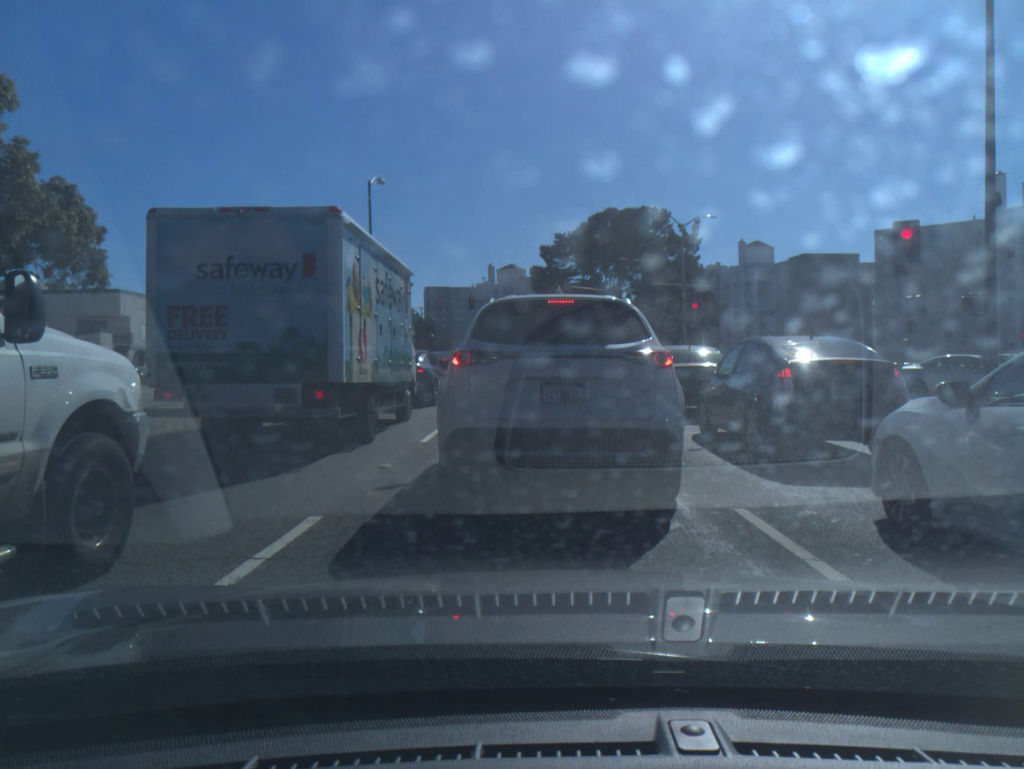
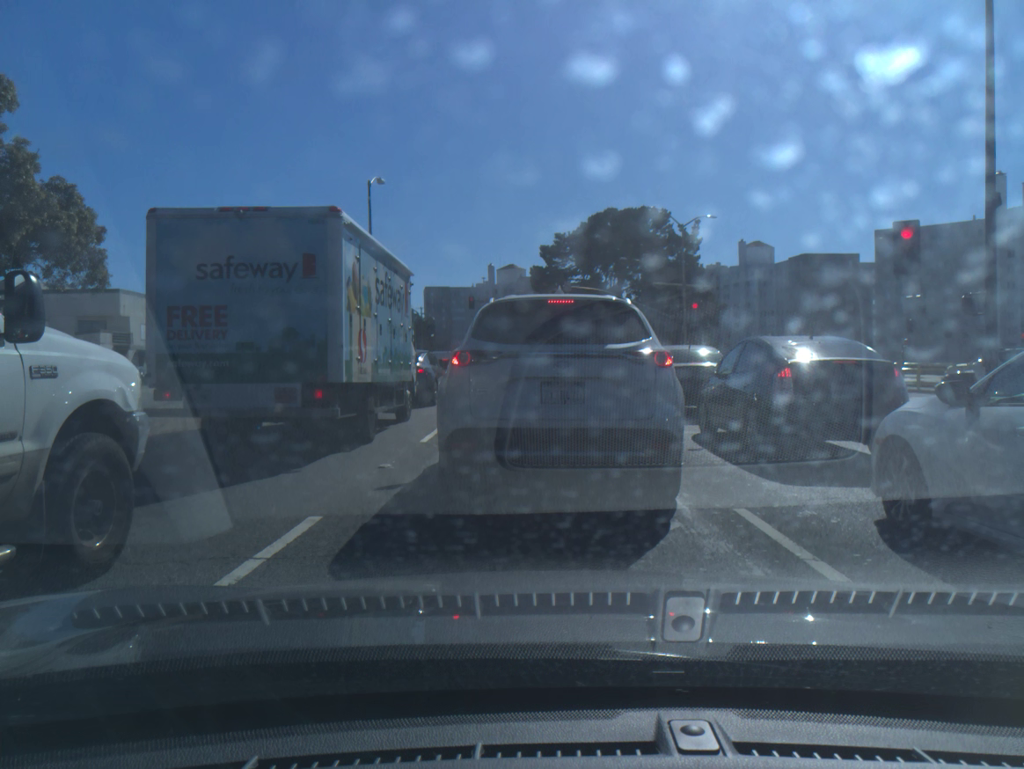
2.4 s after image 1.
(0.0, +0.1) m; 0°
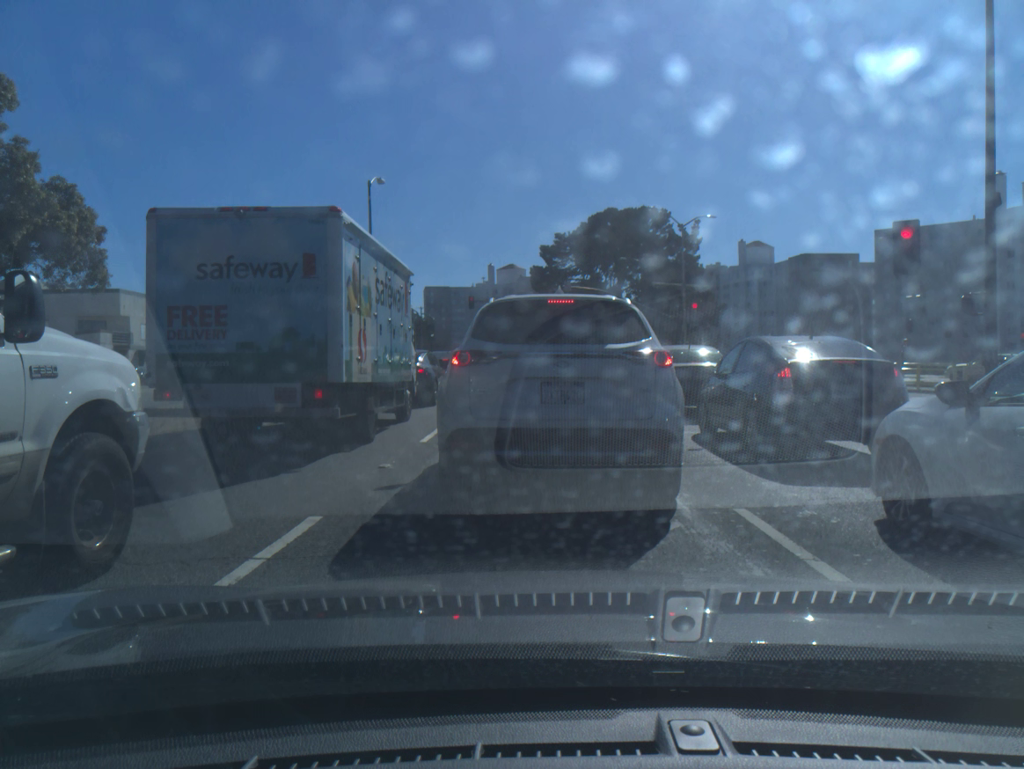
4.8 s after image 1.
(0.0, 0.0) m; 0°
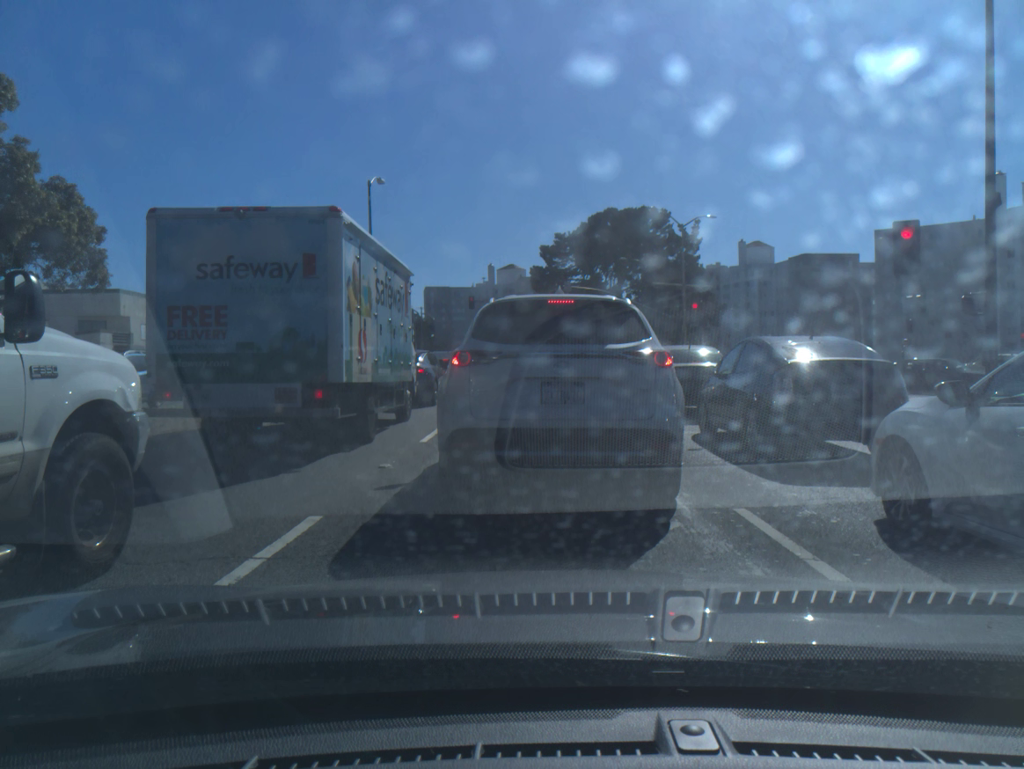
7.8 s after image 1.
(0.0, 0.0) m; 0°
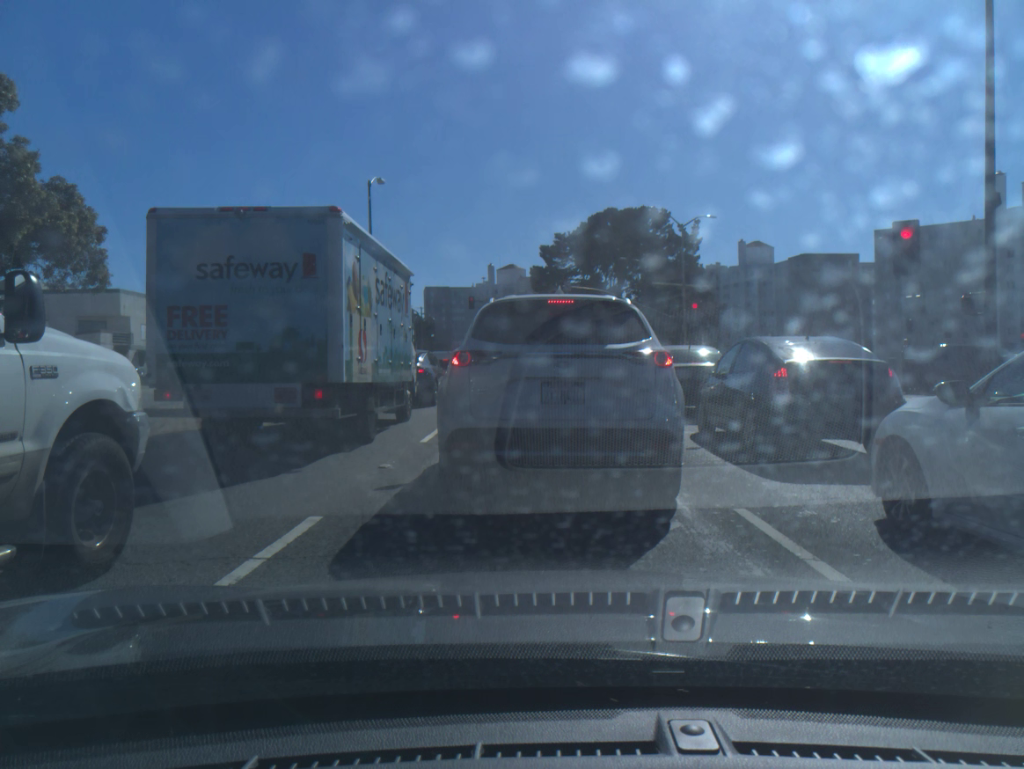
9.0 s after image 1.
(0.0, 0.0) m; 0°
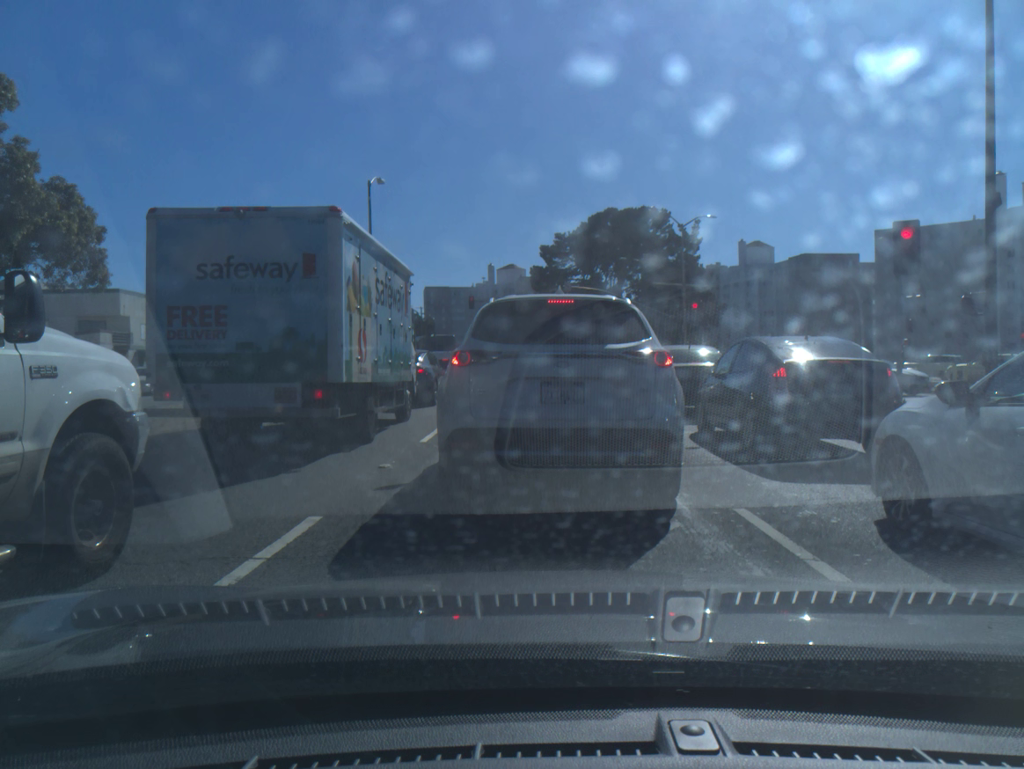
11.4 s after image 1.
(0.0, 0.0) m; 0°
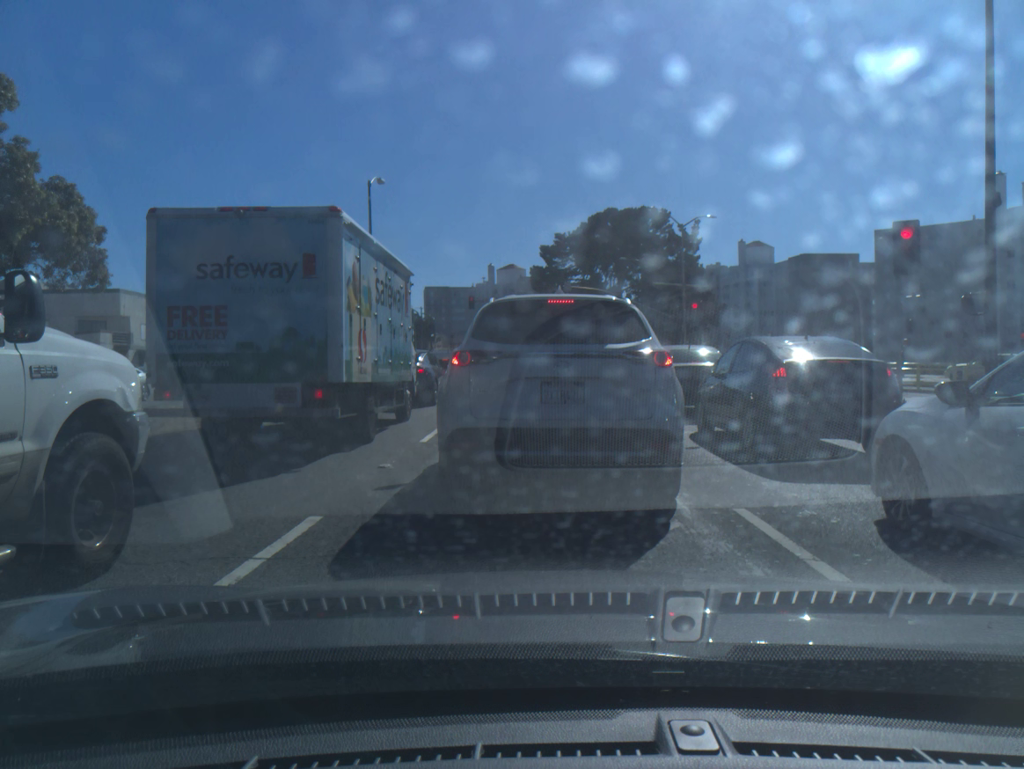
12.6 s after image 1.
(0.0, 0.0) m; 0°
